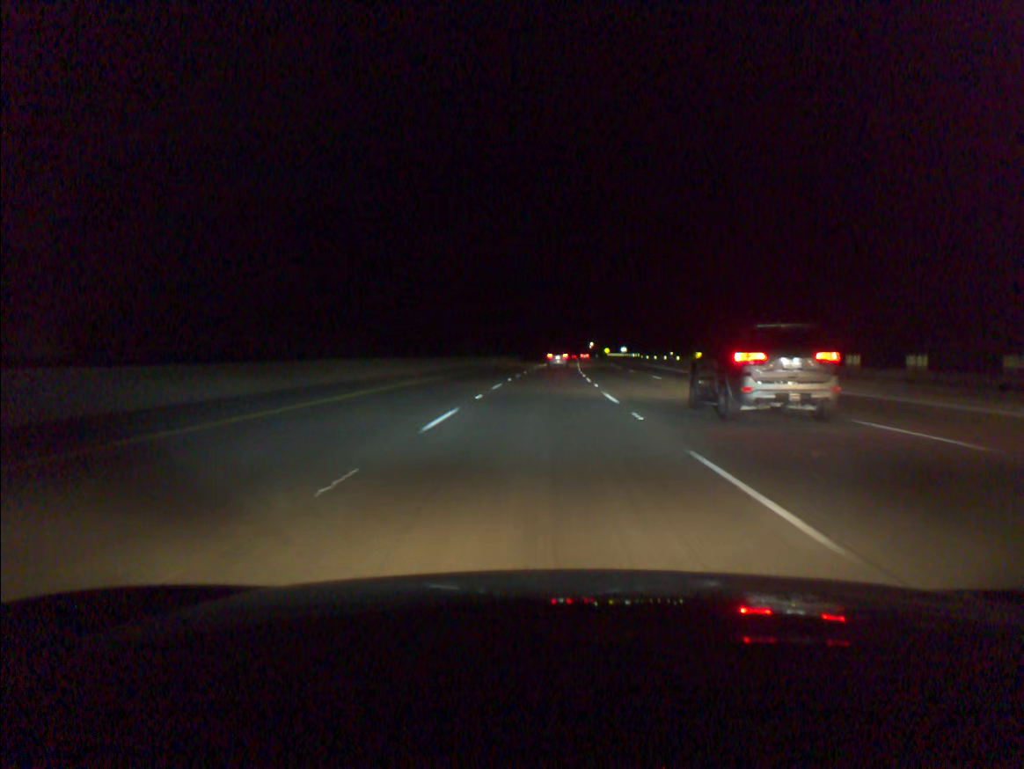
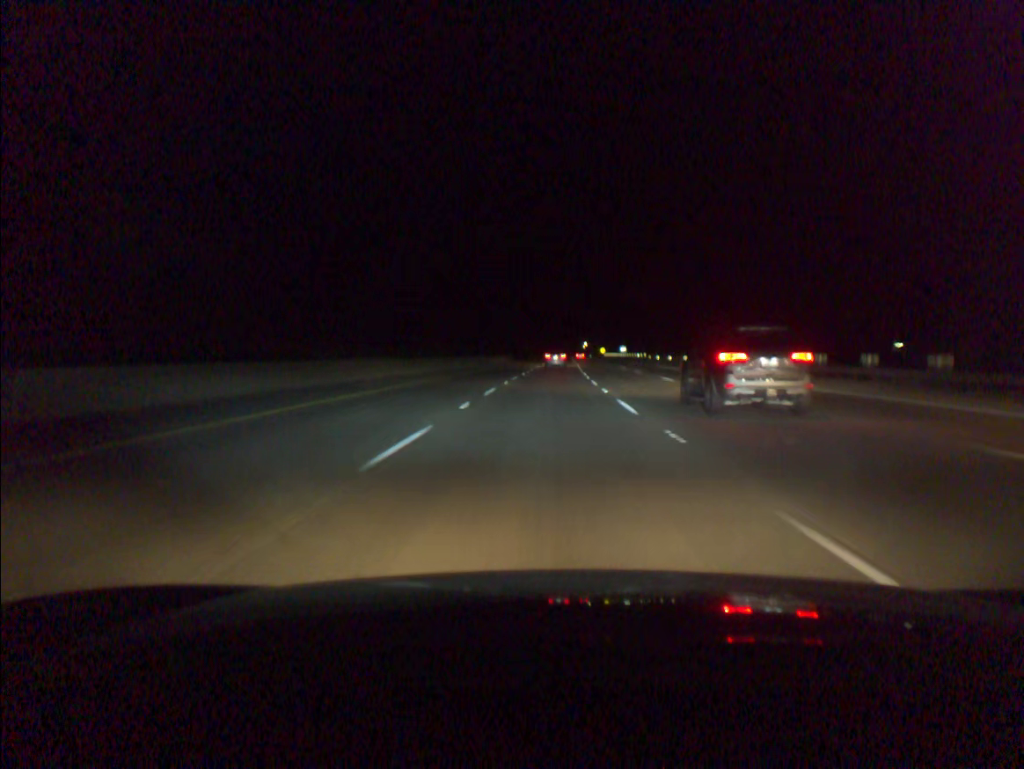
(+0.1, +18.6) m; +1°
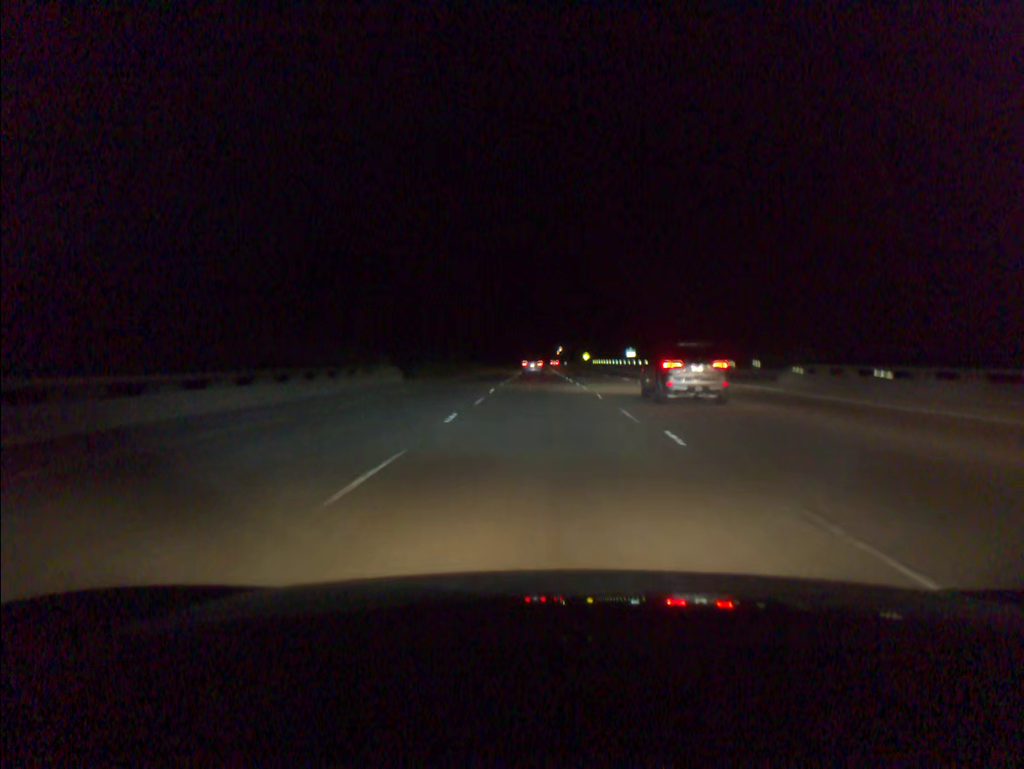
(+1.5, +74.1) m; +2°
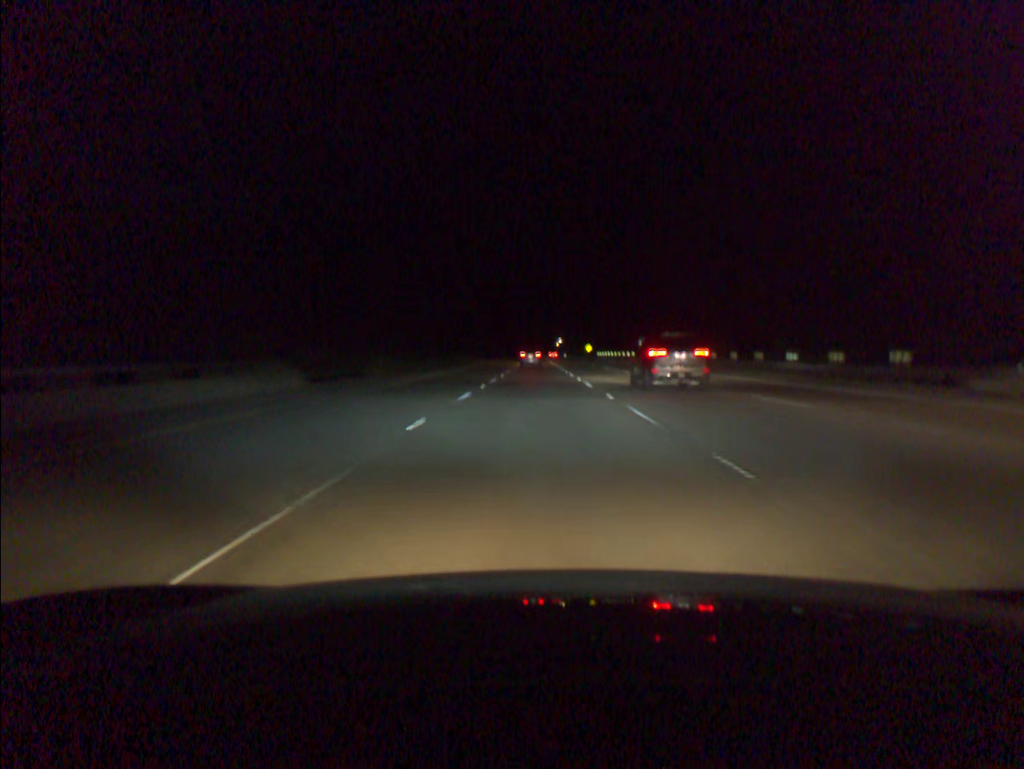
(0.0, +18.5) m; 0°
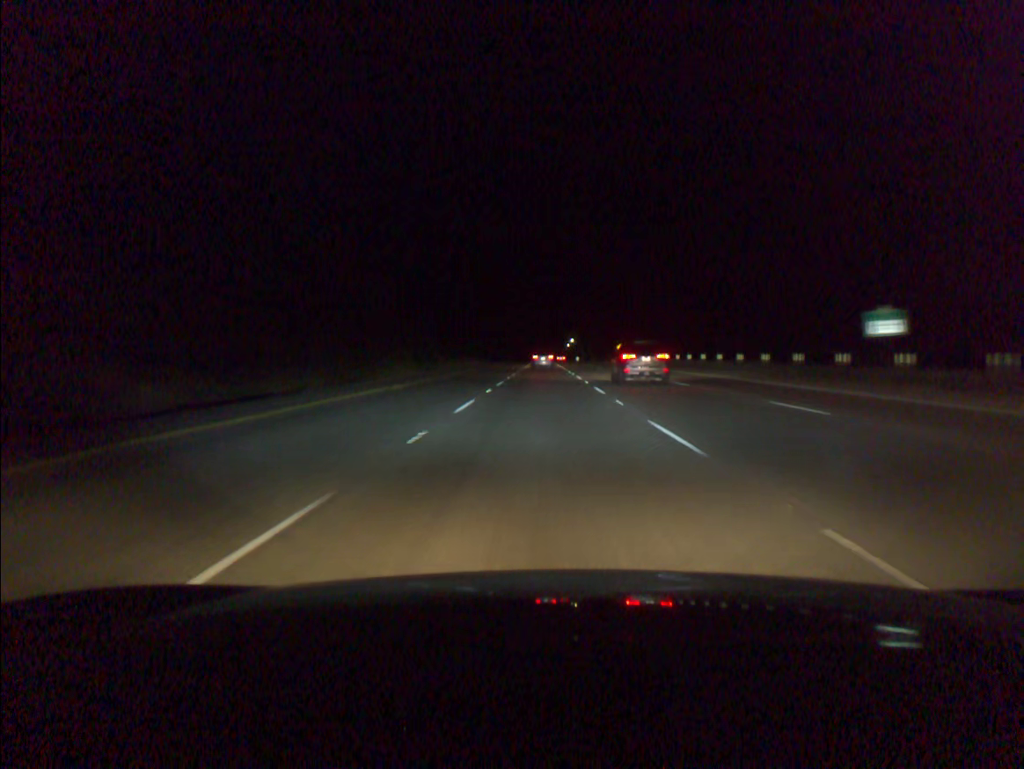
(-0.4, +74.1) m; 0°
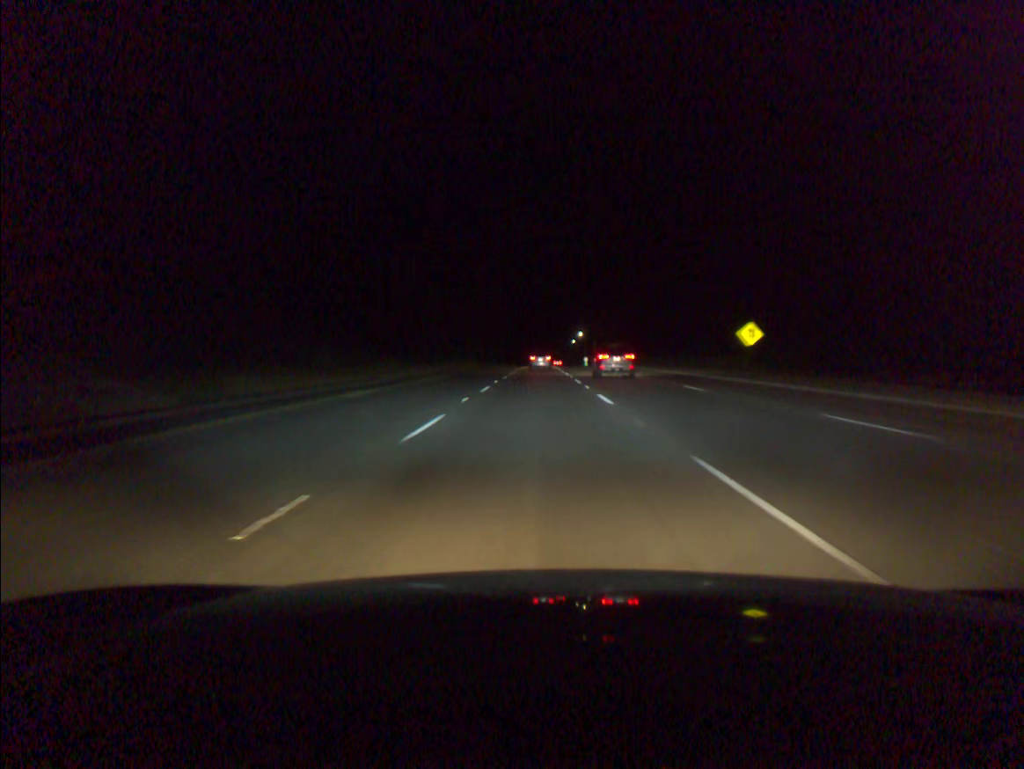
(+0.3, +92.5) m; 0°
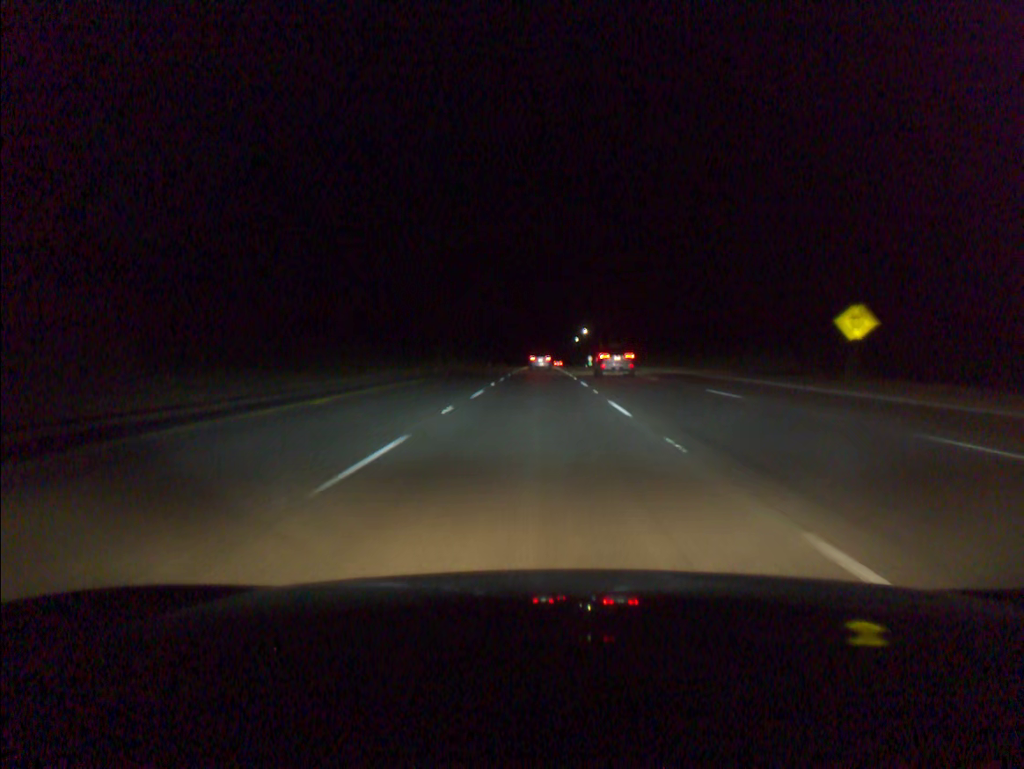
(0.0, +18.5) m; 0°
